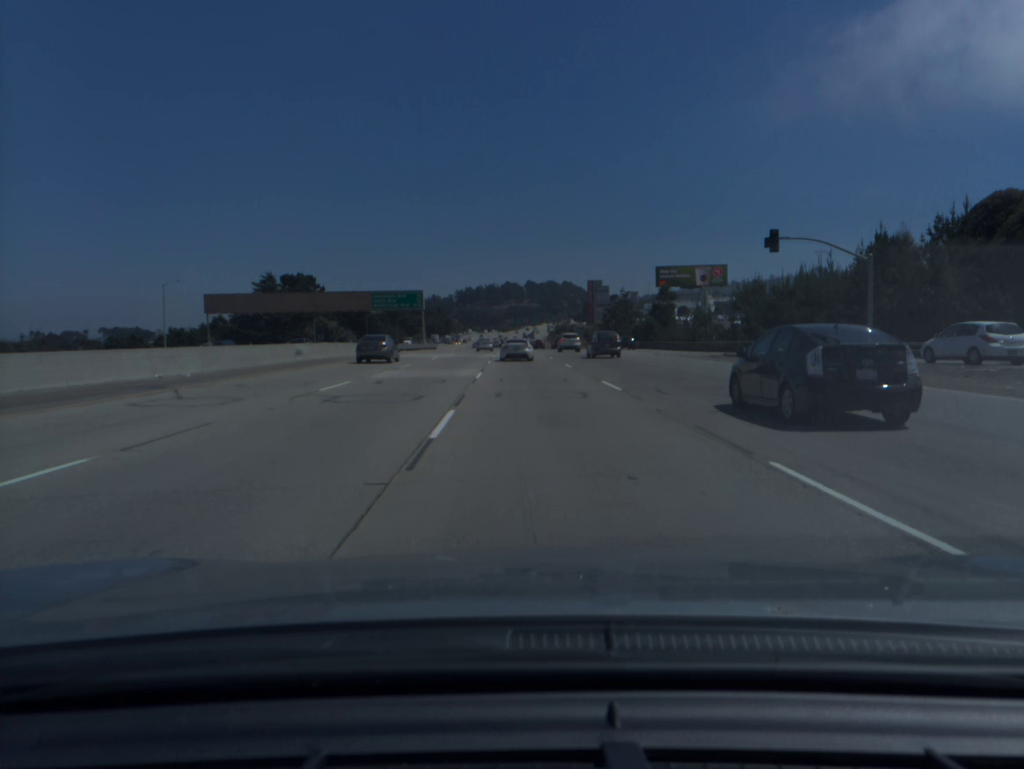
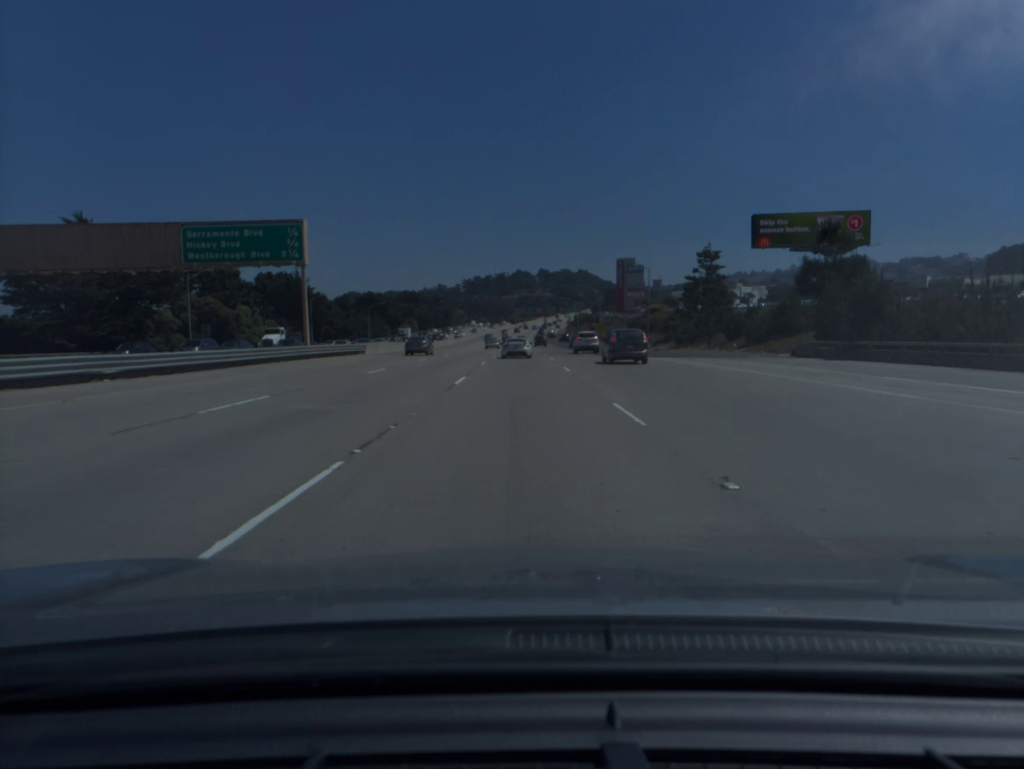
(-0.2, +64.0) m; -1°
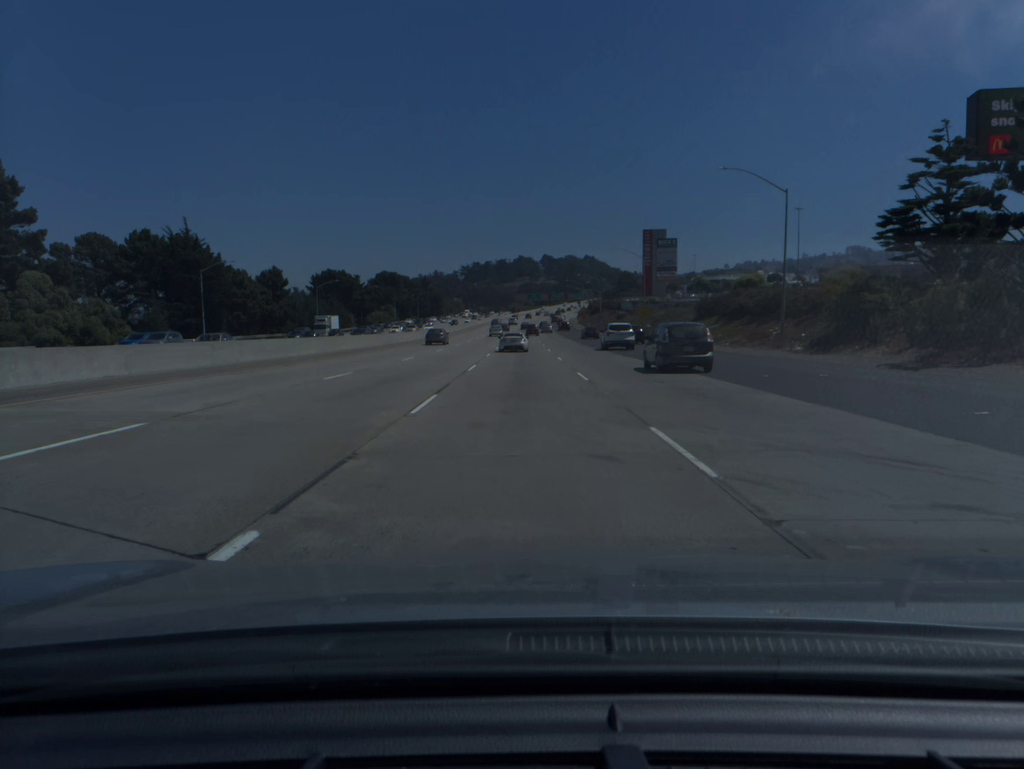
(-0.2, +50.0) m; 0°
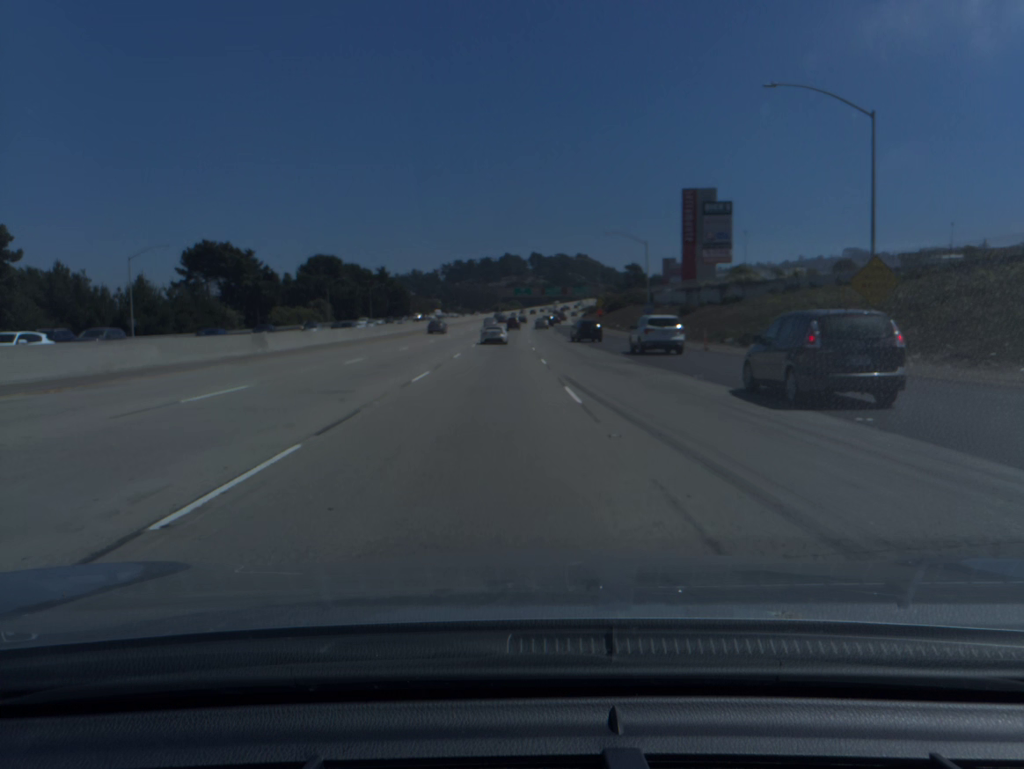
(+0.4, +66.1) m; +1°
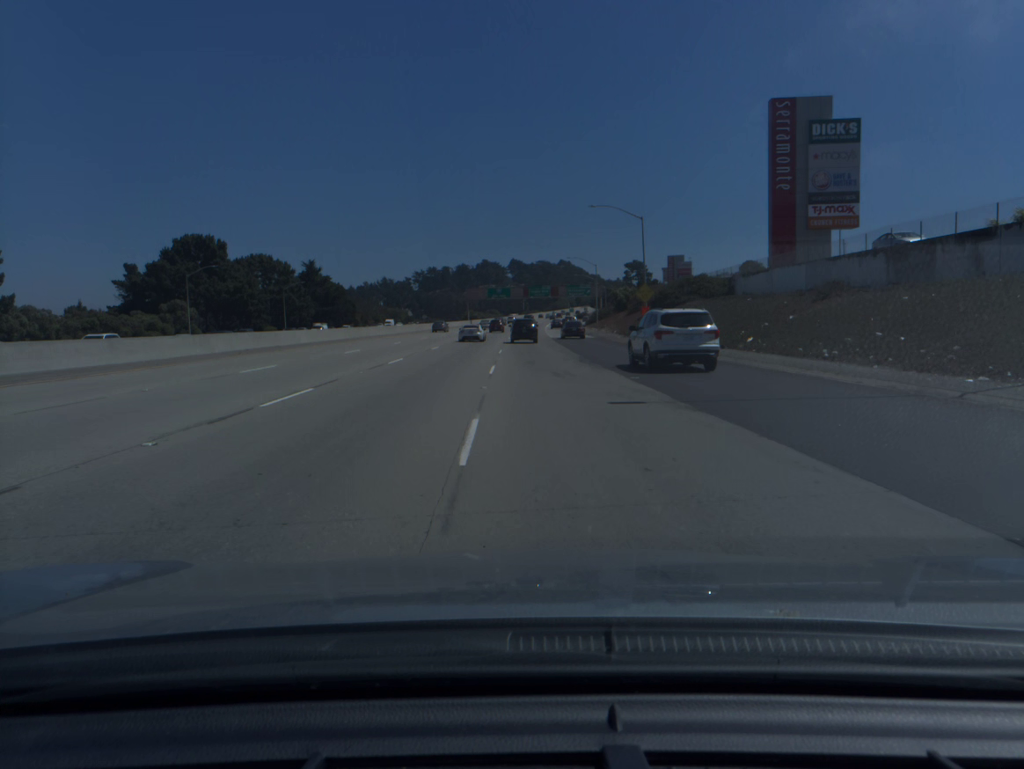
(+0.8, +64.9) m; +1°
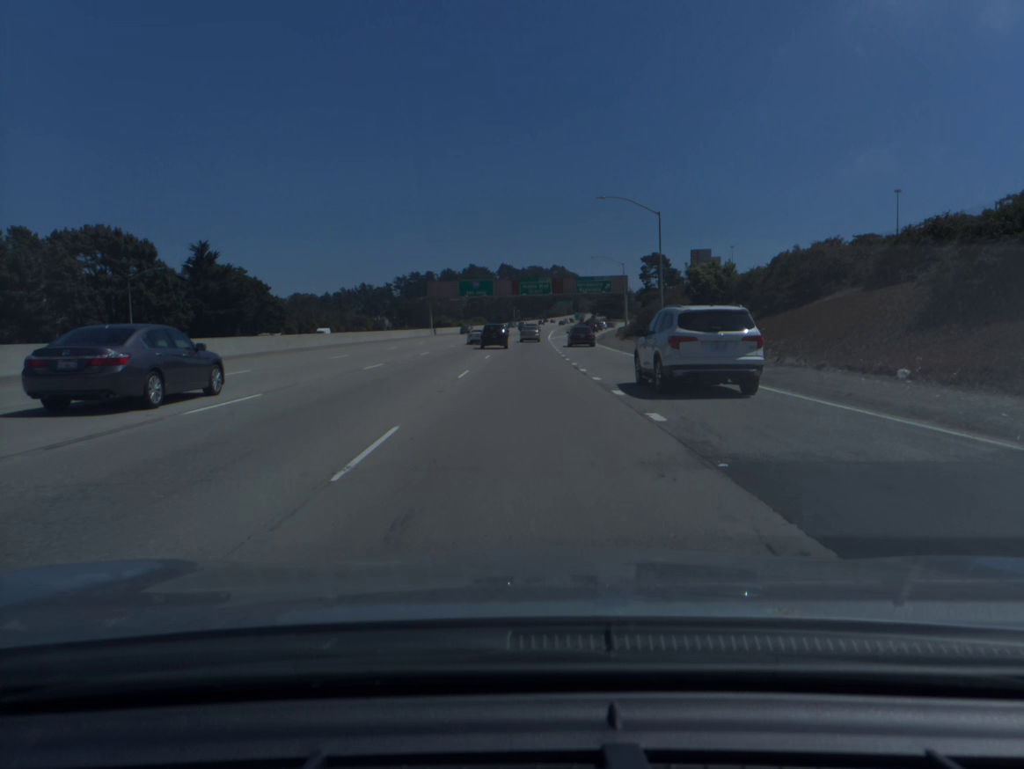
(+0.3, +59.2) m; +1°
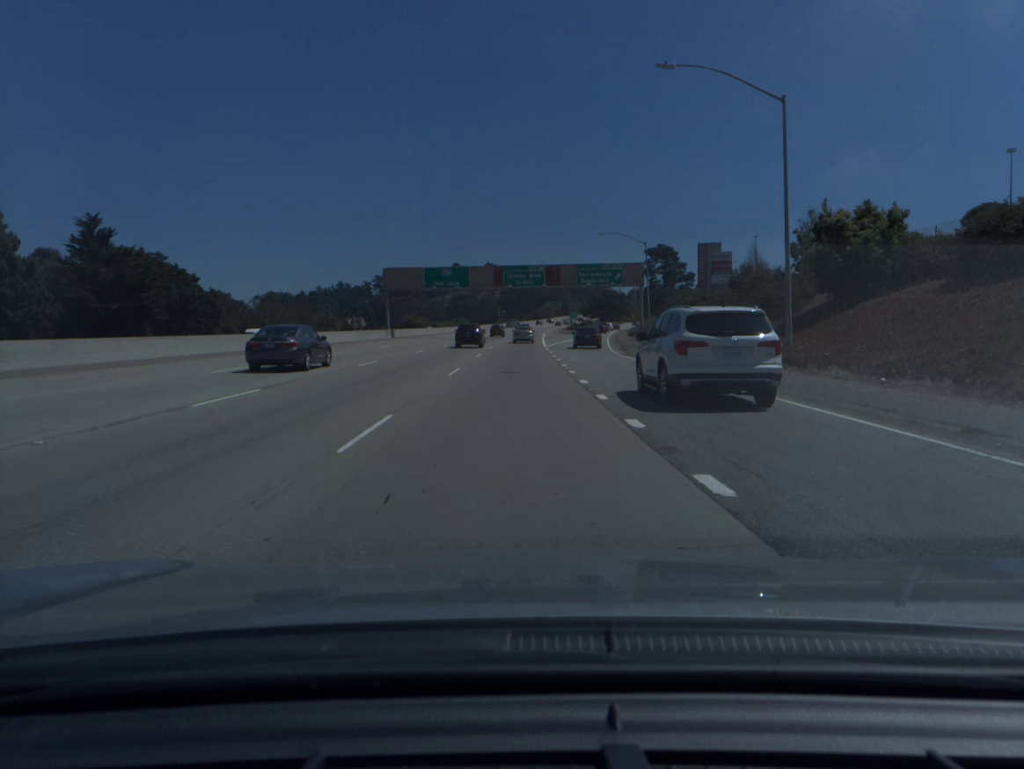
(+0.1, +27.8) m; +1°
